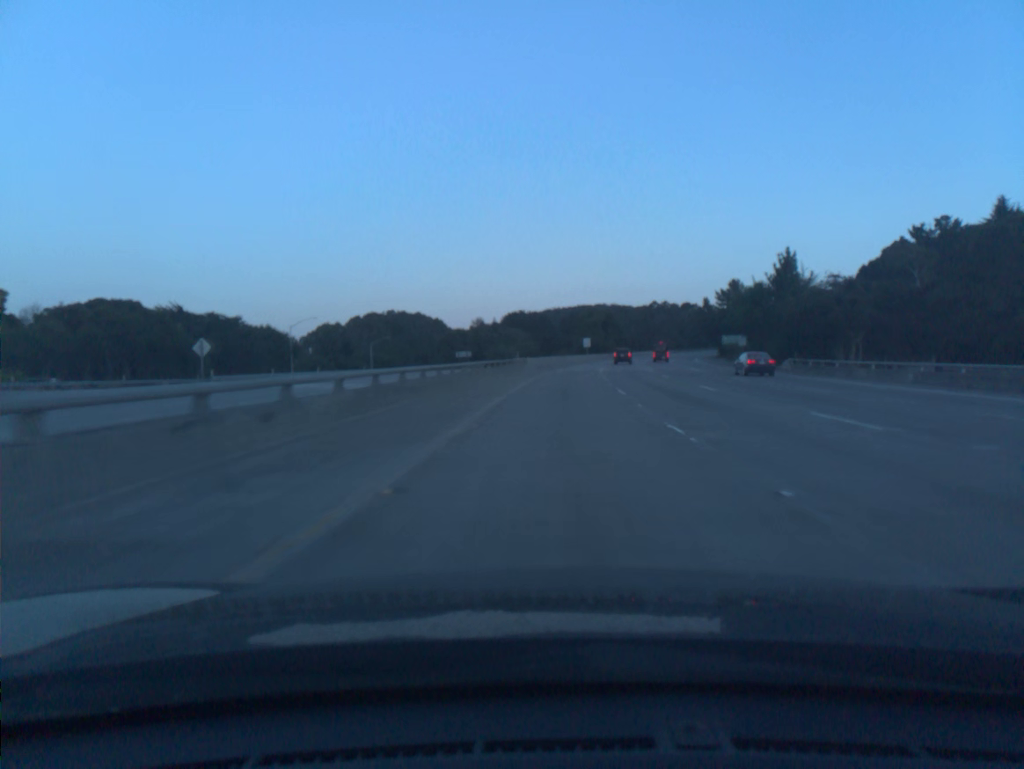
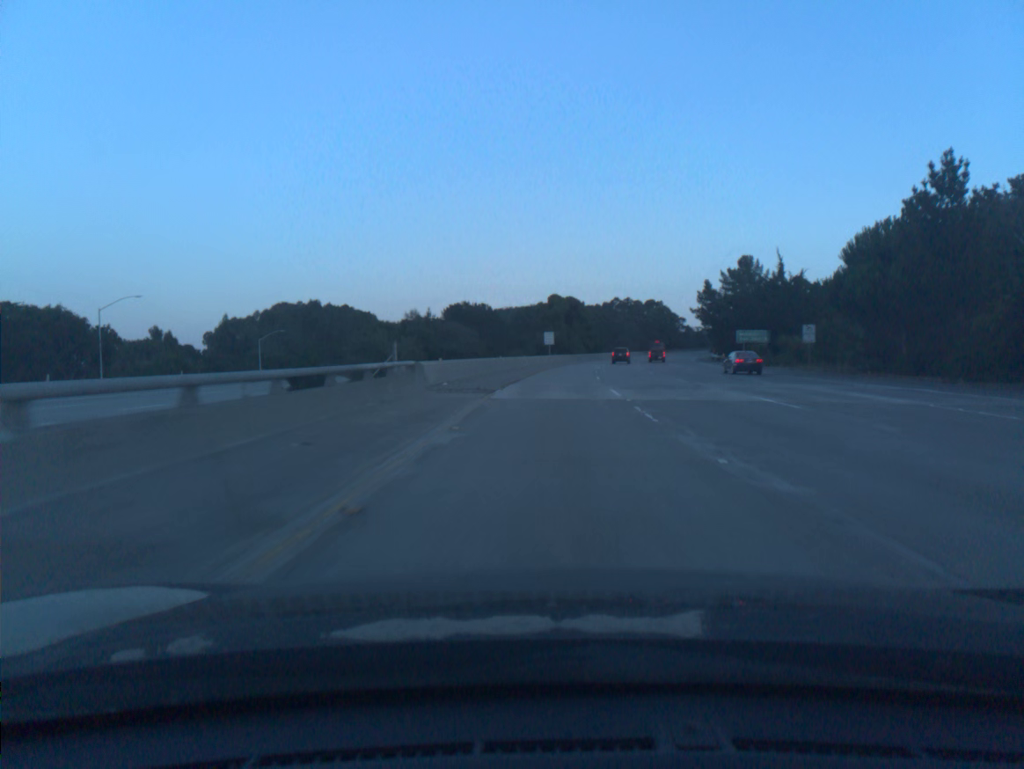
(+1.1, +39.3) m; +3°
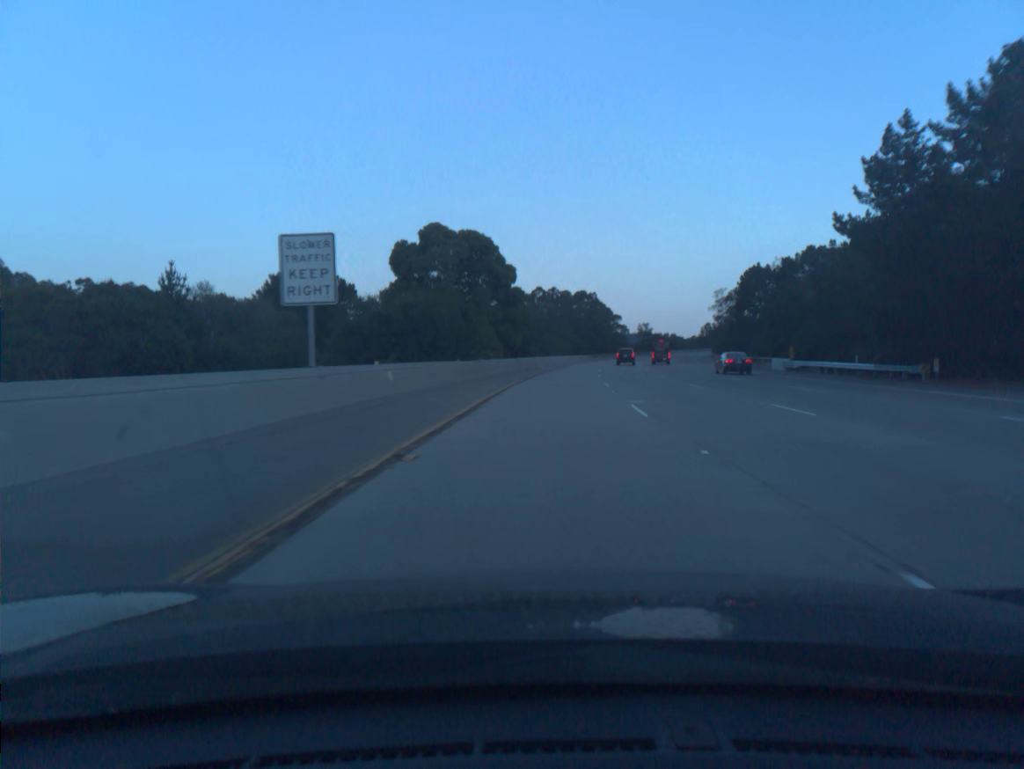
(+4.3, +78.5) m; +6°
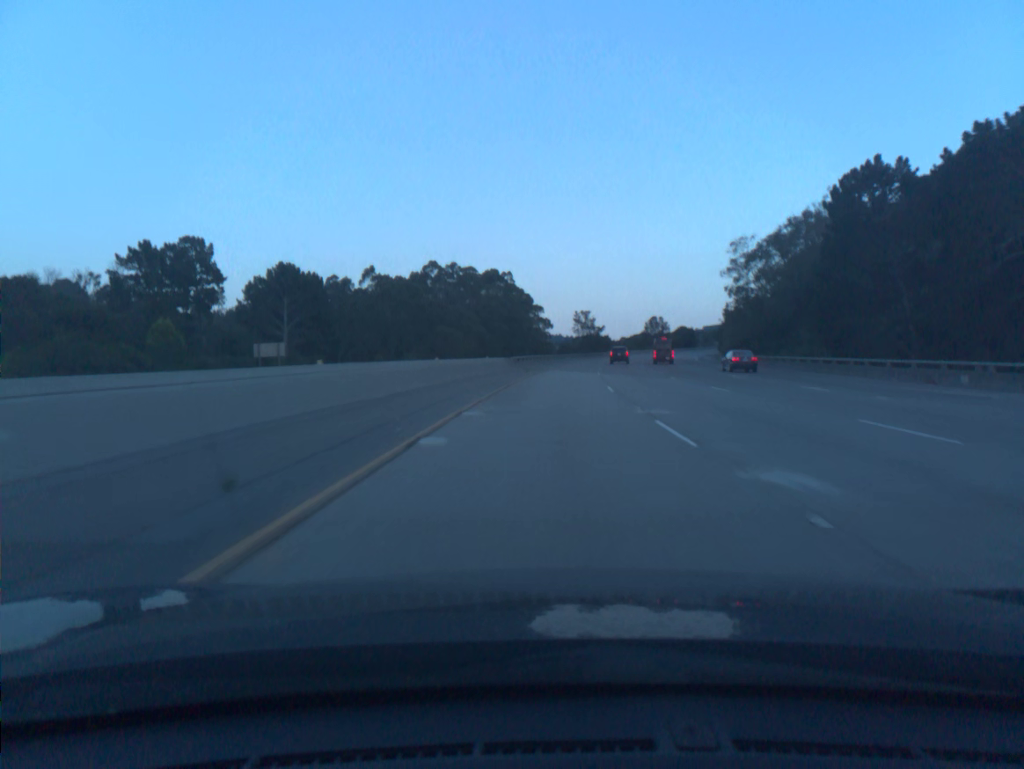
(+4.5, +78.4) m; +6°
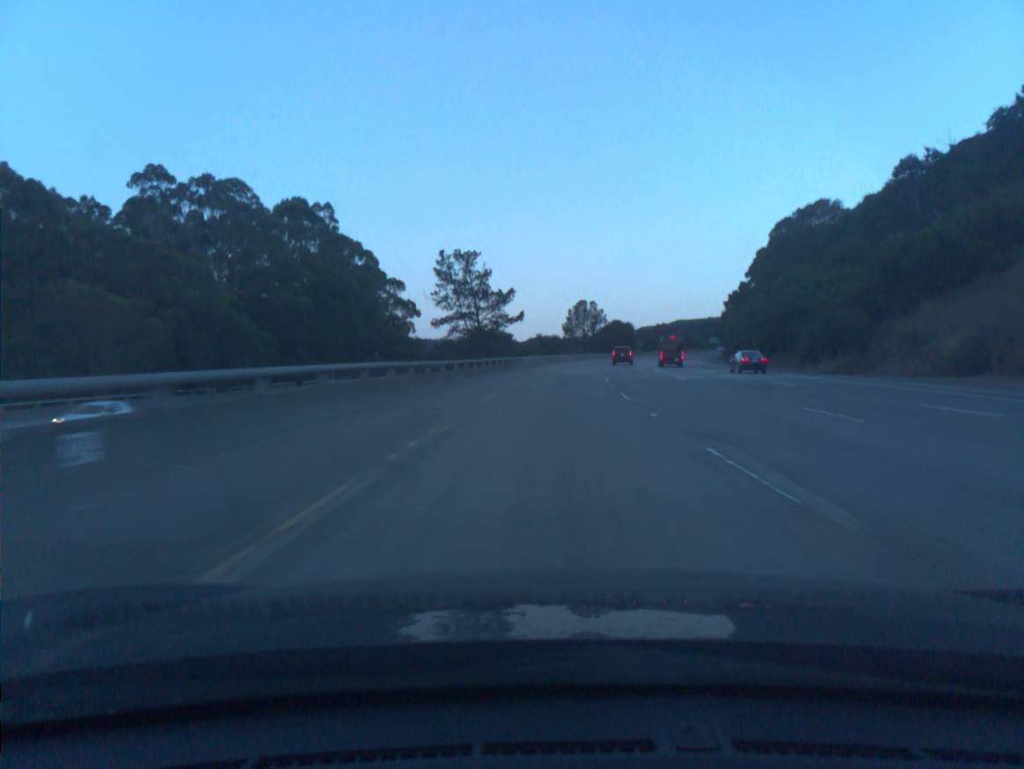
(+6.6, +97.7) m; +8°
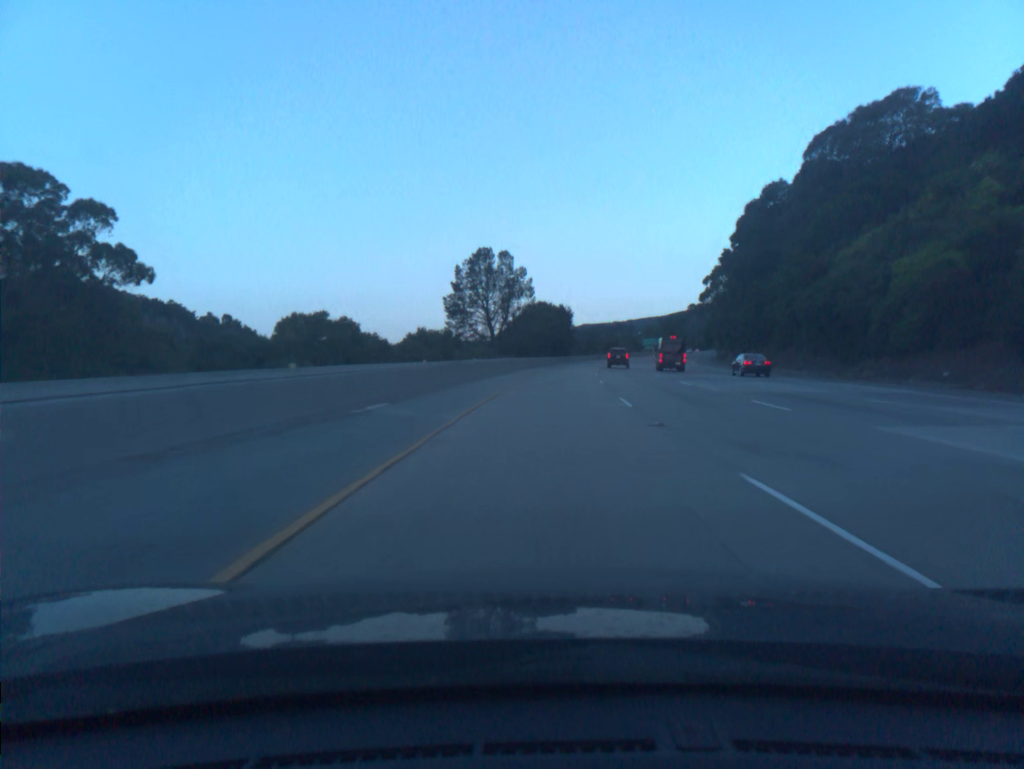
(+4.6, +78.2) m; +7°
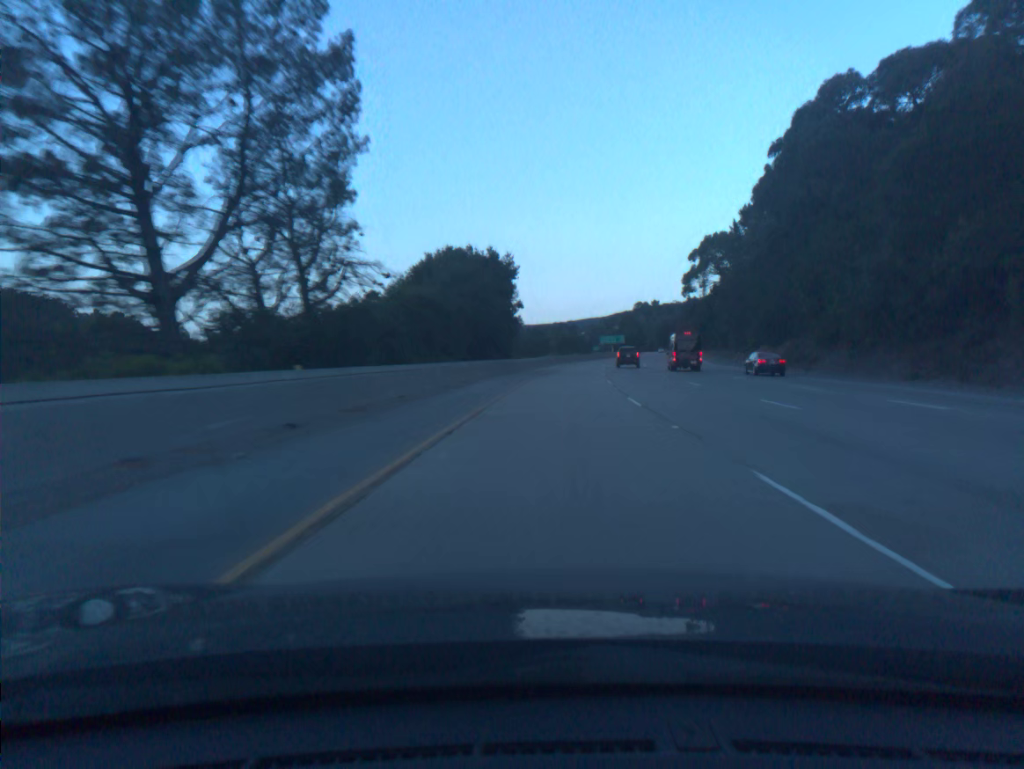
(+2.2, +58.7) m; +4°
